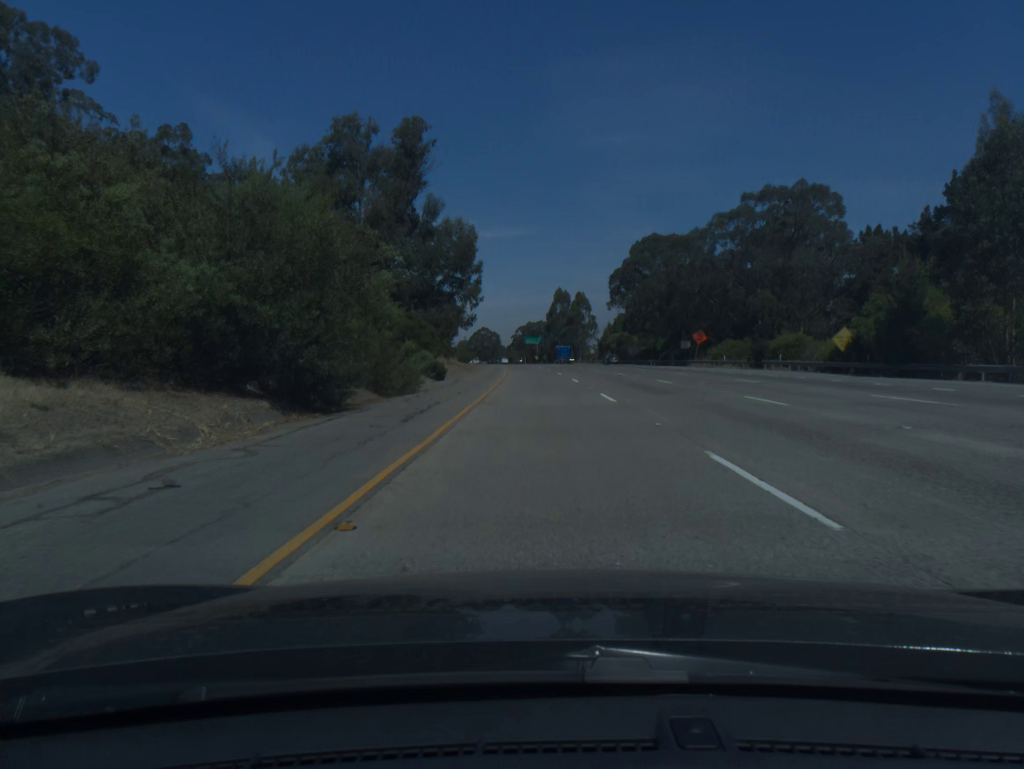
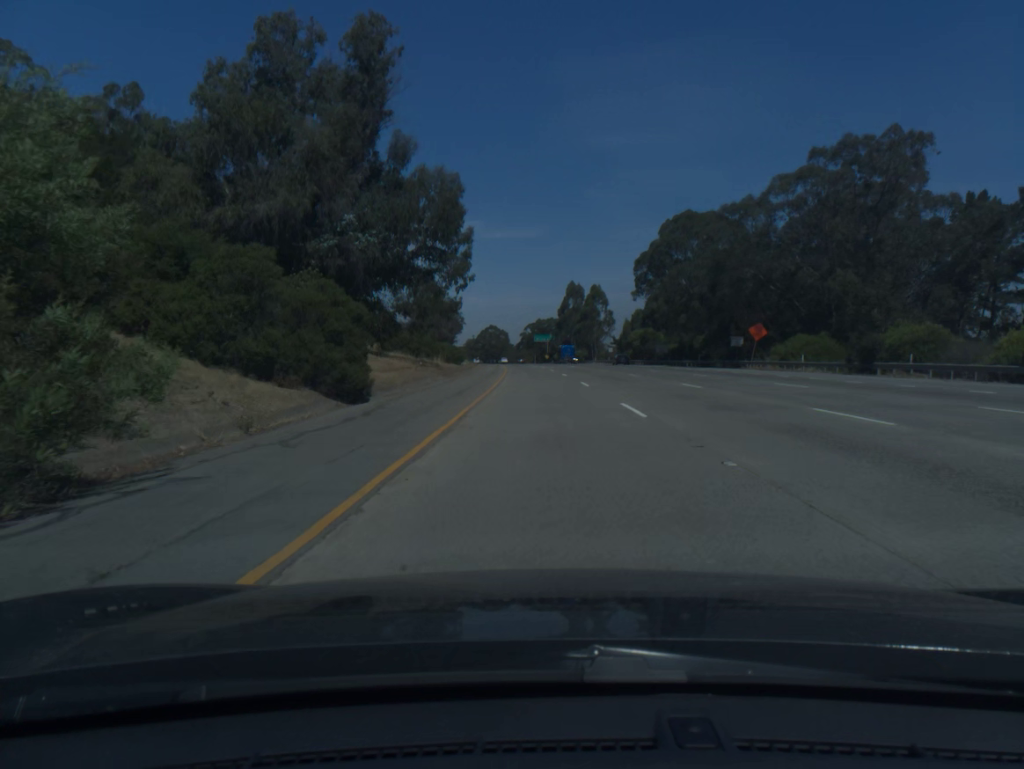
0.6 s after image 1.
(-0.1, +20.0) m; -1°
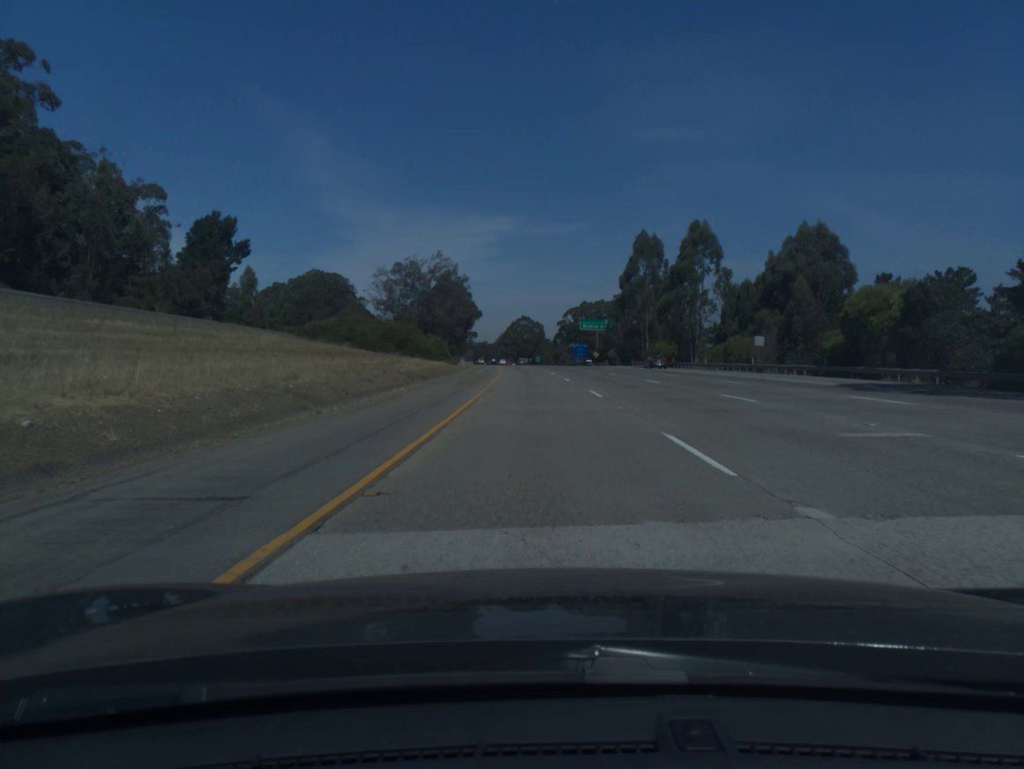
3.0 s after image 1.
(-1.9, +80.1) m; -3°
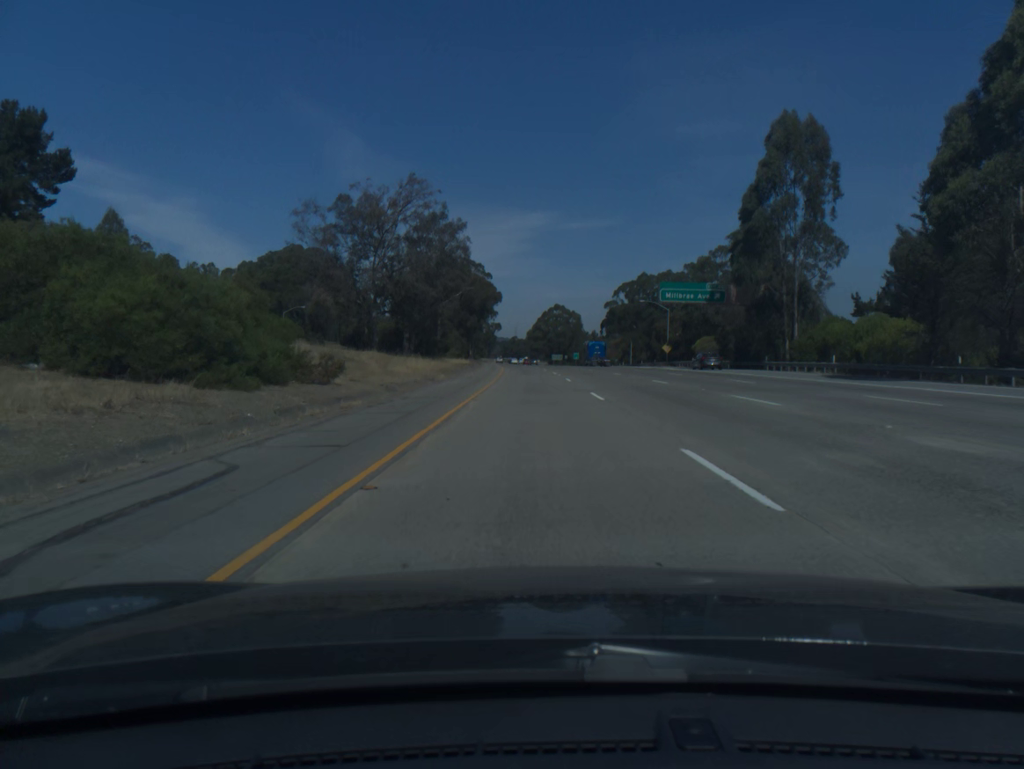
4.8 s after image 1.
(-1.2, +60.2) m; -2°
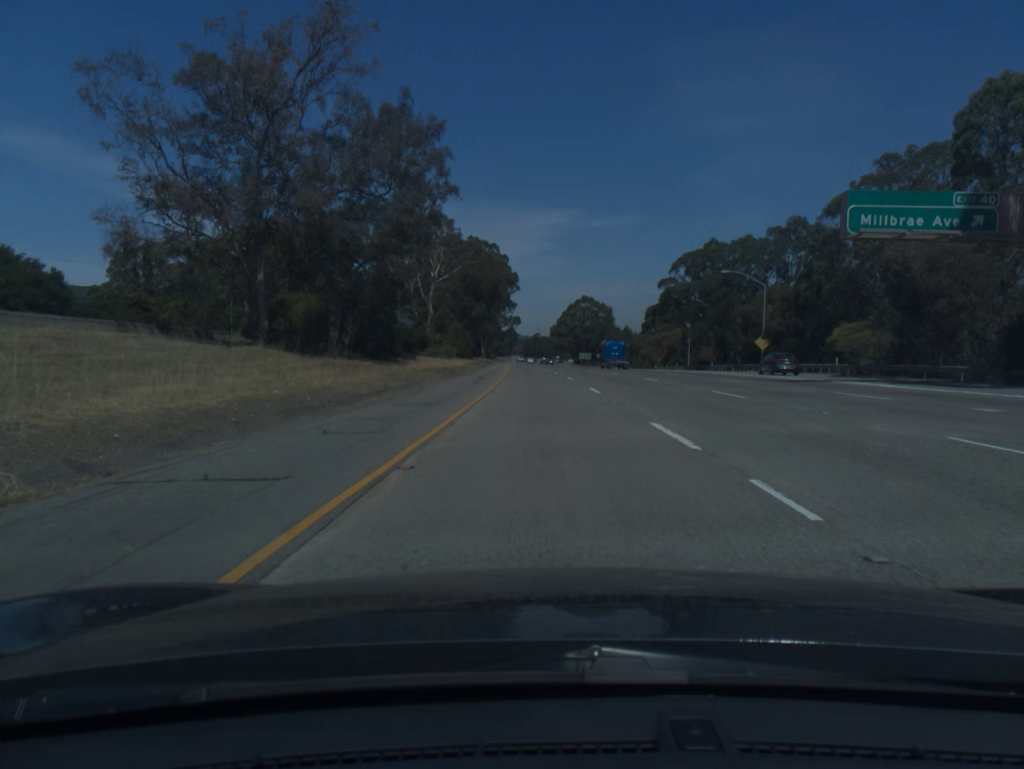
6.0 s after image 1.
(-0.6, +40.2) m; -2°
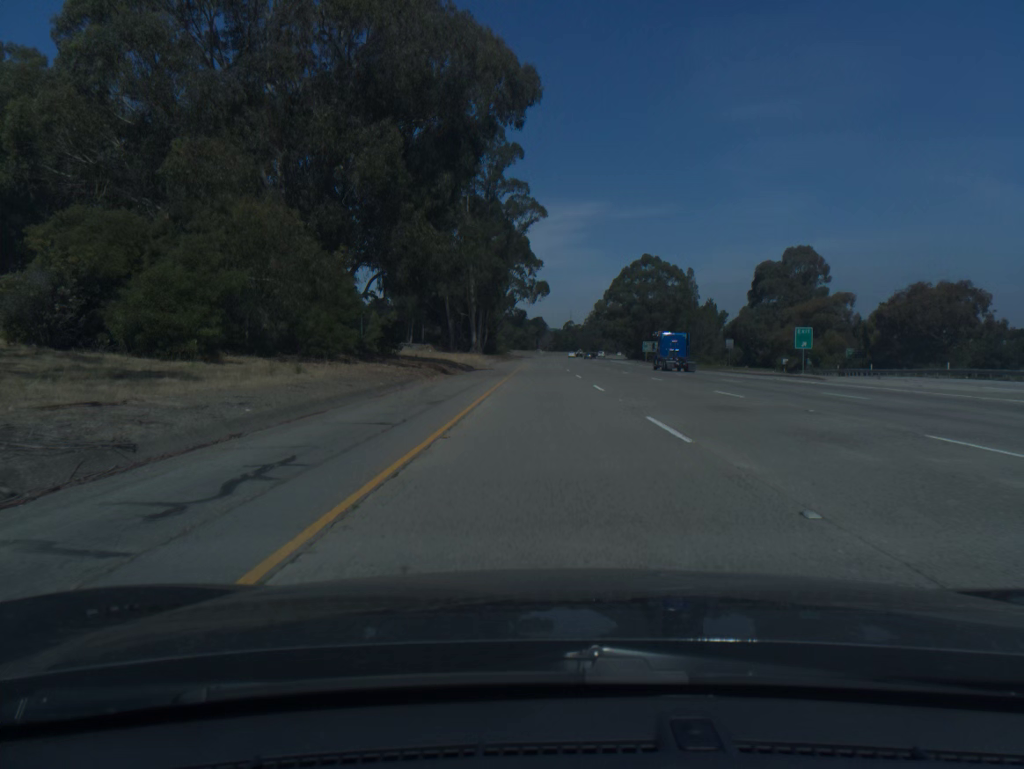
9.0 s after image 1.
(-2.6, +100.8) m; -2°
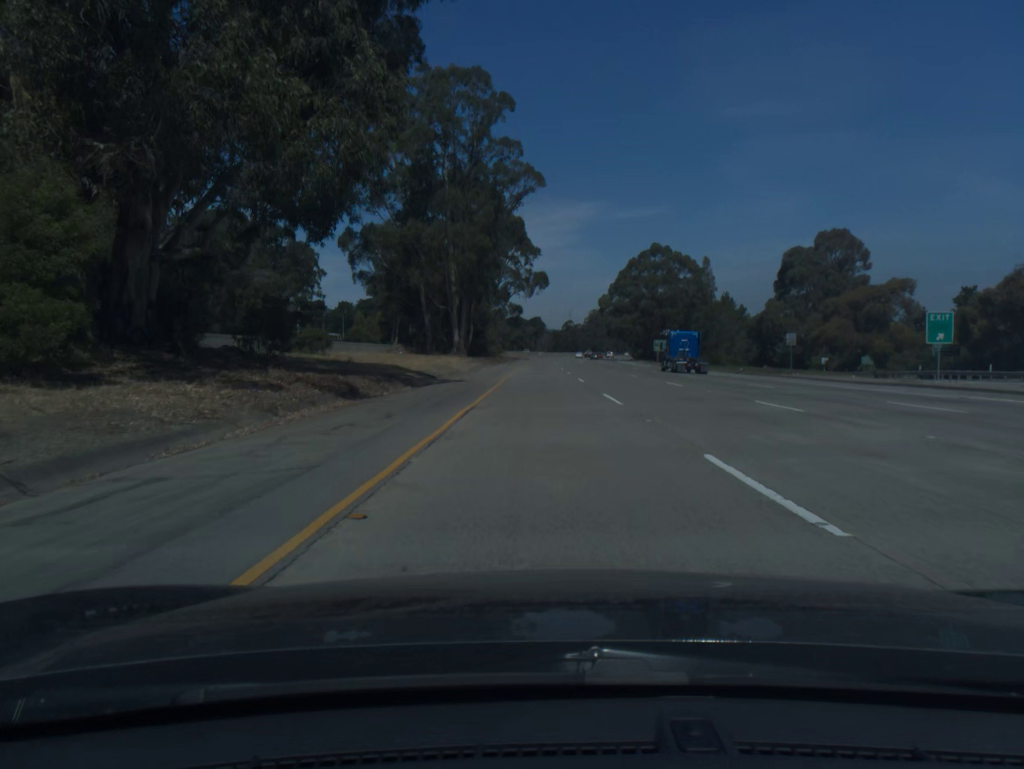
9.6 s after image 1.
(0.0, +20.2) m; 0°
